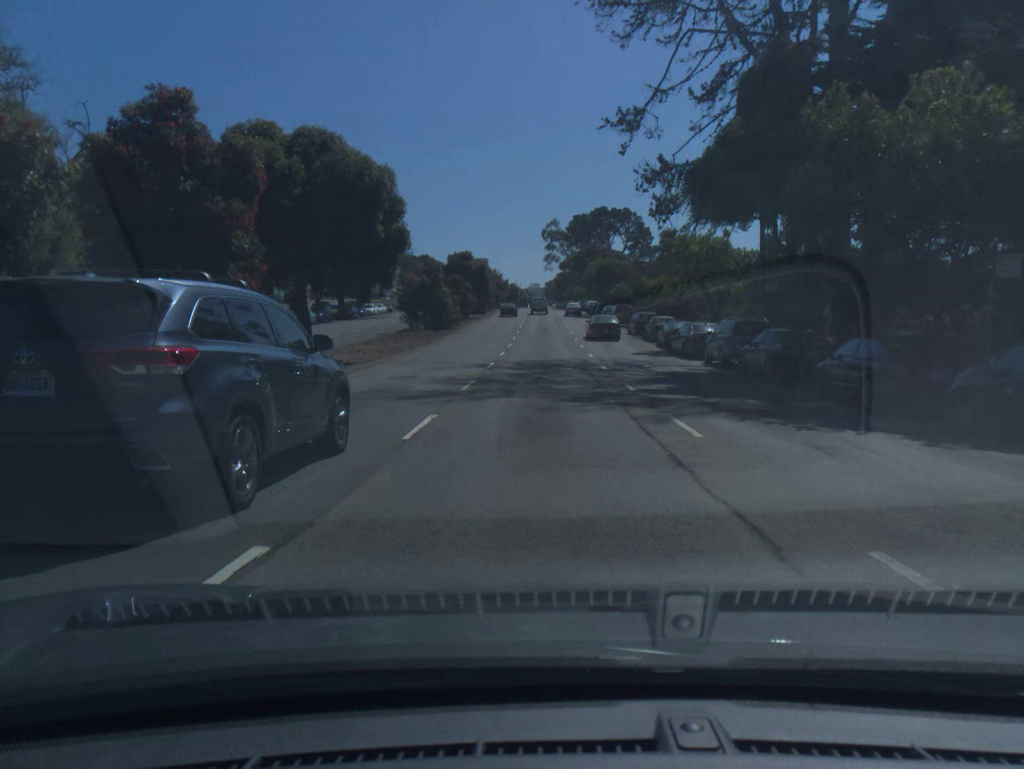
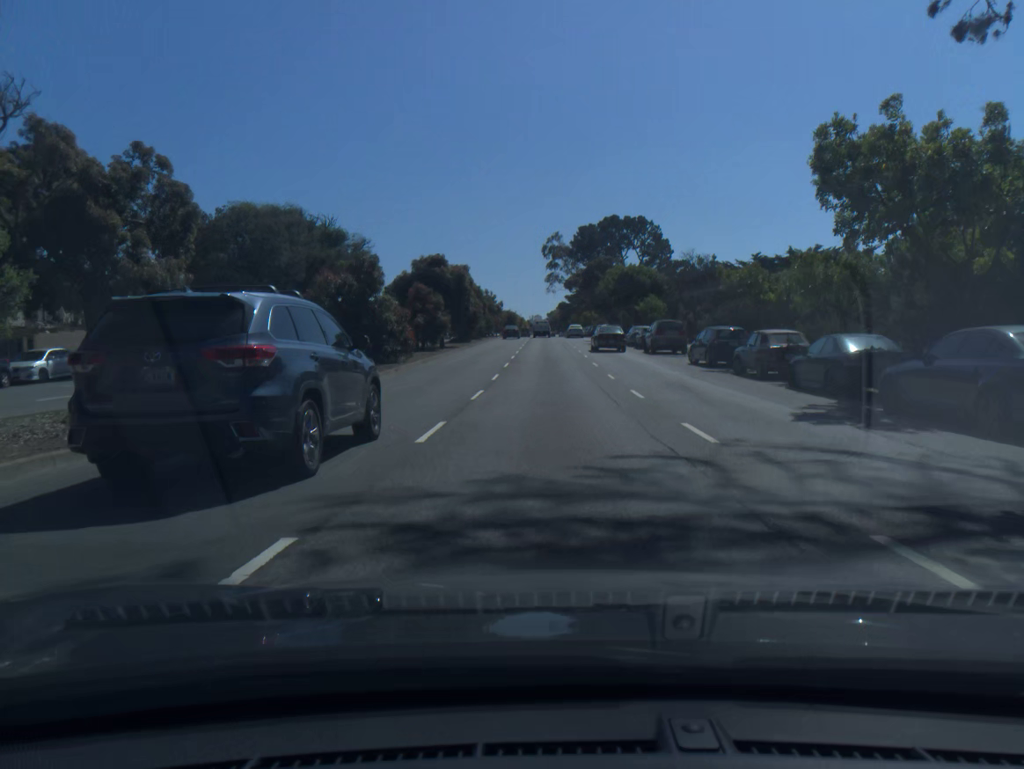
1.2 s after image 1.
(0.0, +22.0) m; 0°
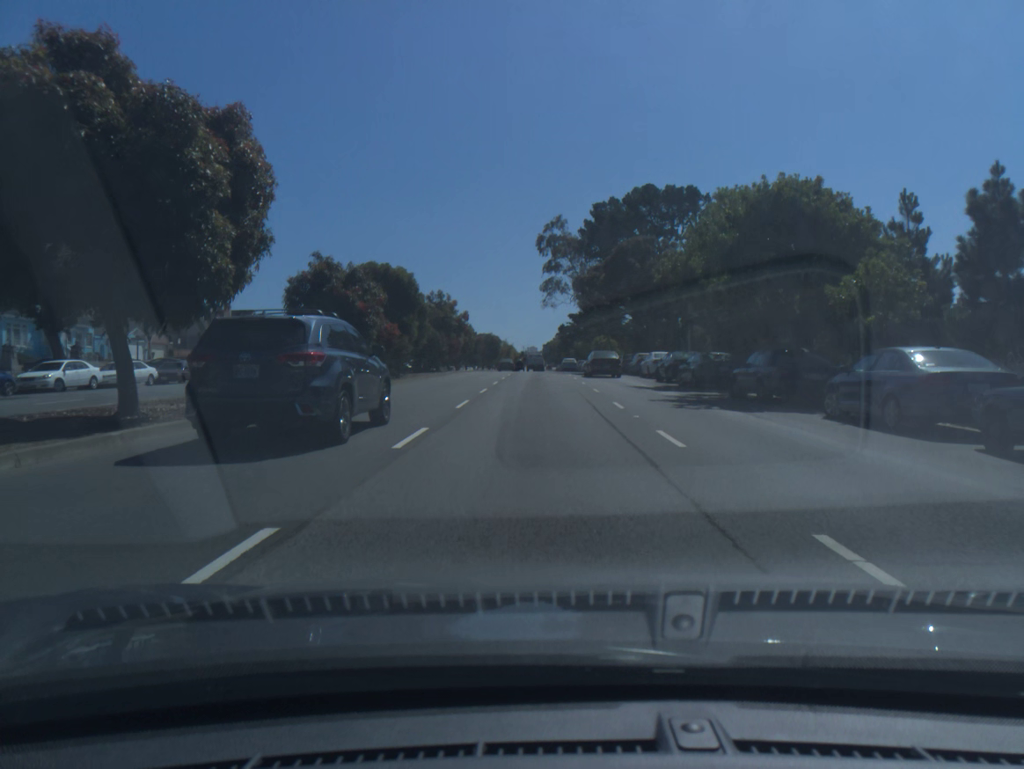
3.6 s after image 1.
(+0.3, +42.7) m; 0°
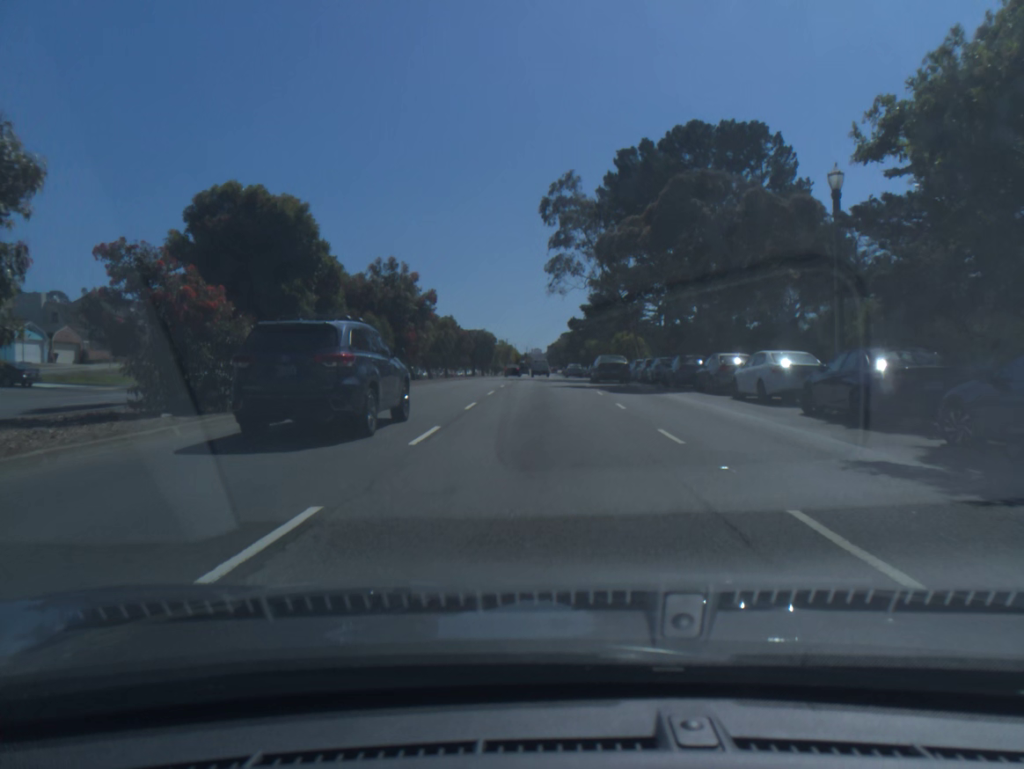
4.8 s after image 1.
(0.0, +21.0) m; 0°
